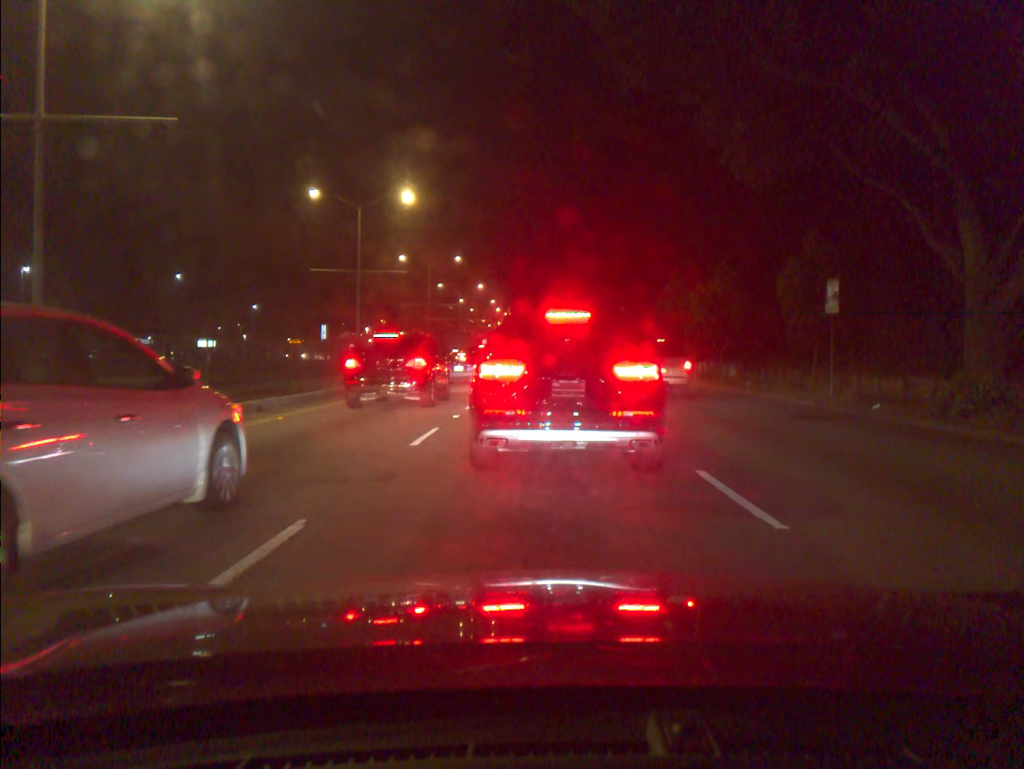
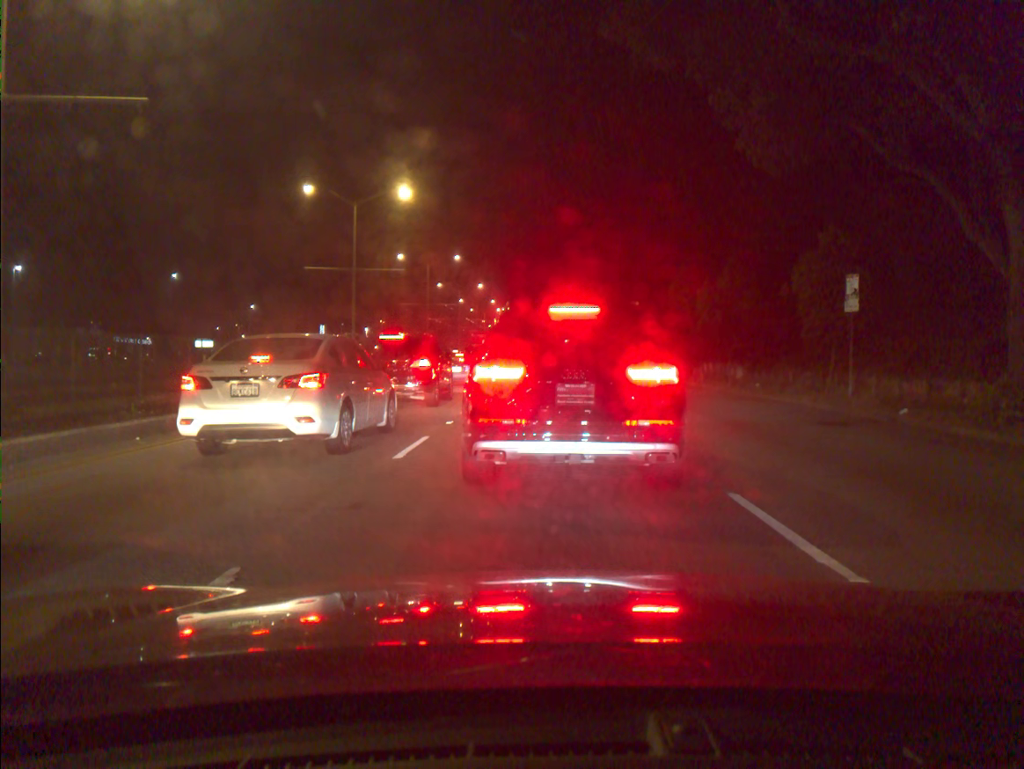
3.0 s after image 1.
(0.0, +1.2) m; 0°
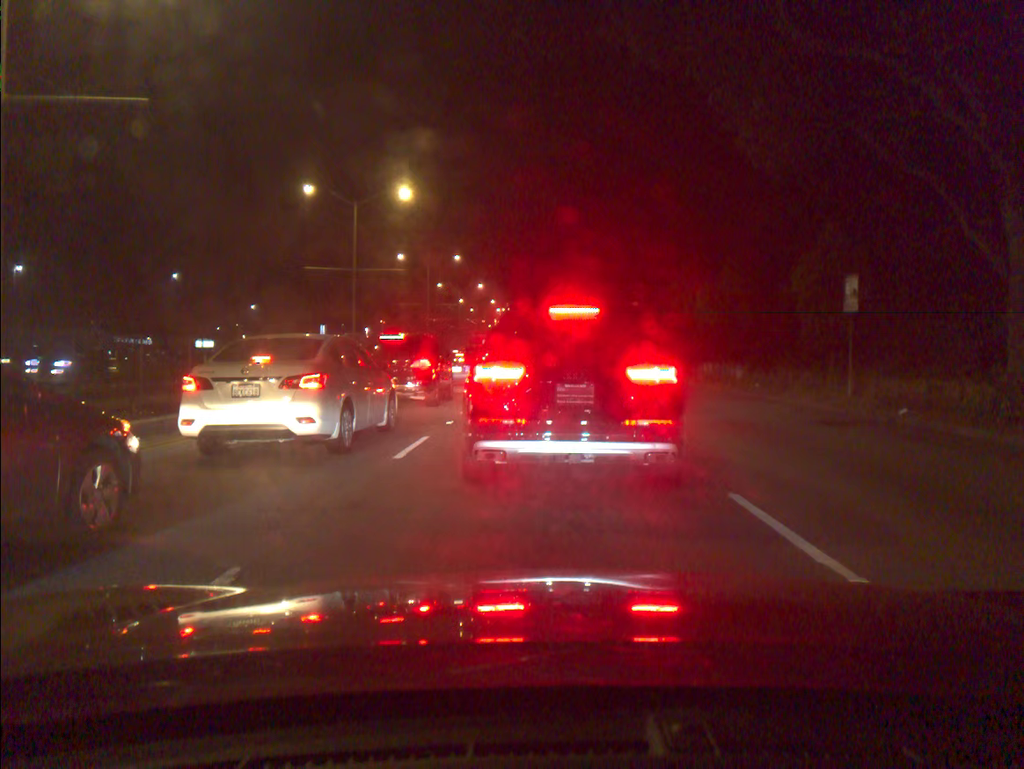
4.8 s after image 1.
(0.0, -0.1) m; 0°
